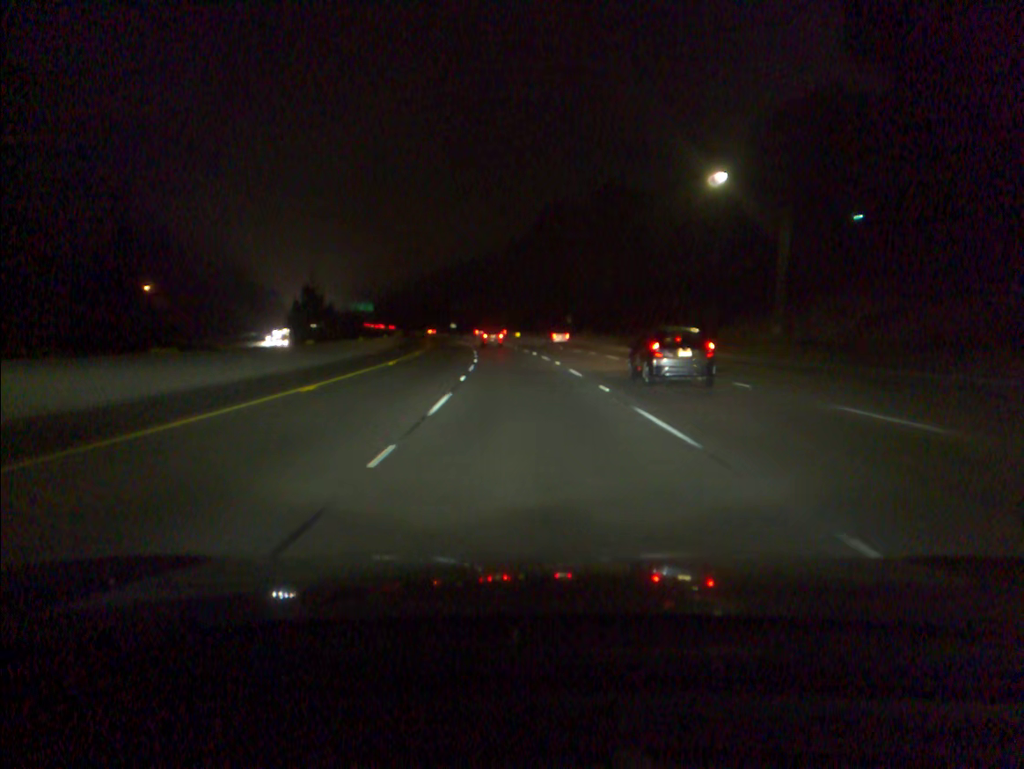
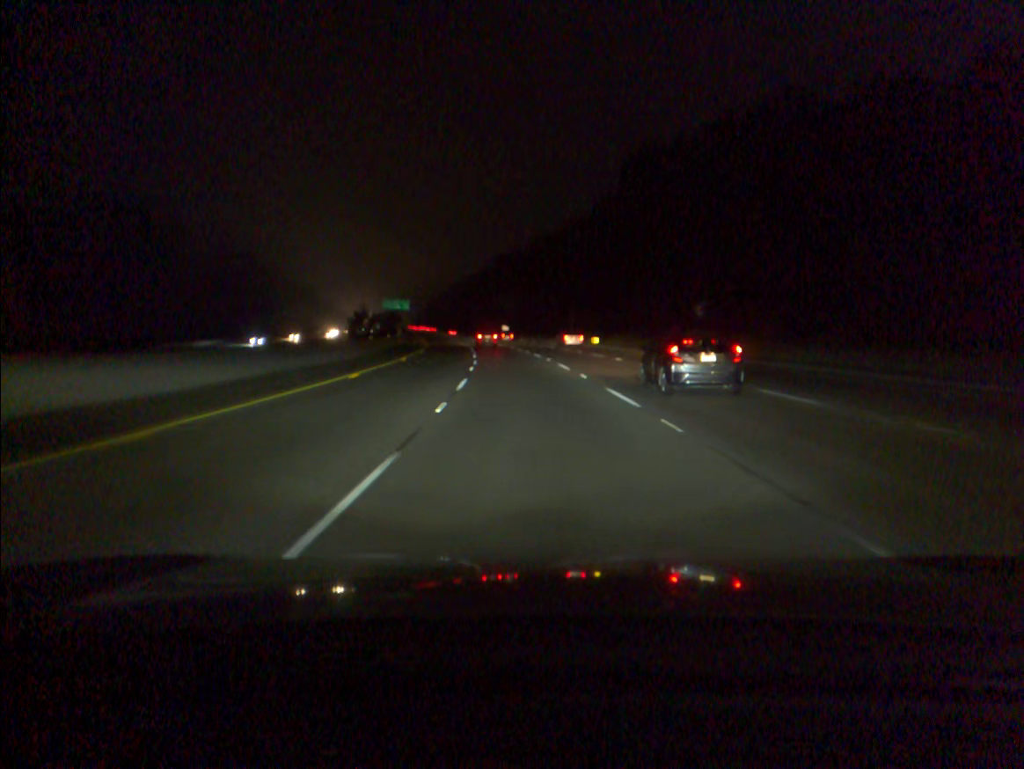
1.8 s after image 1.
(-2.2, +52.9) m; -5°
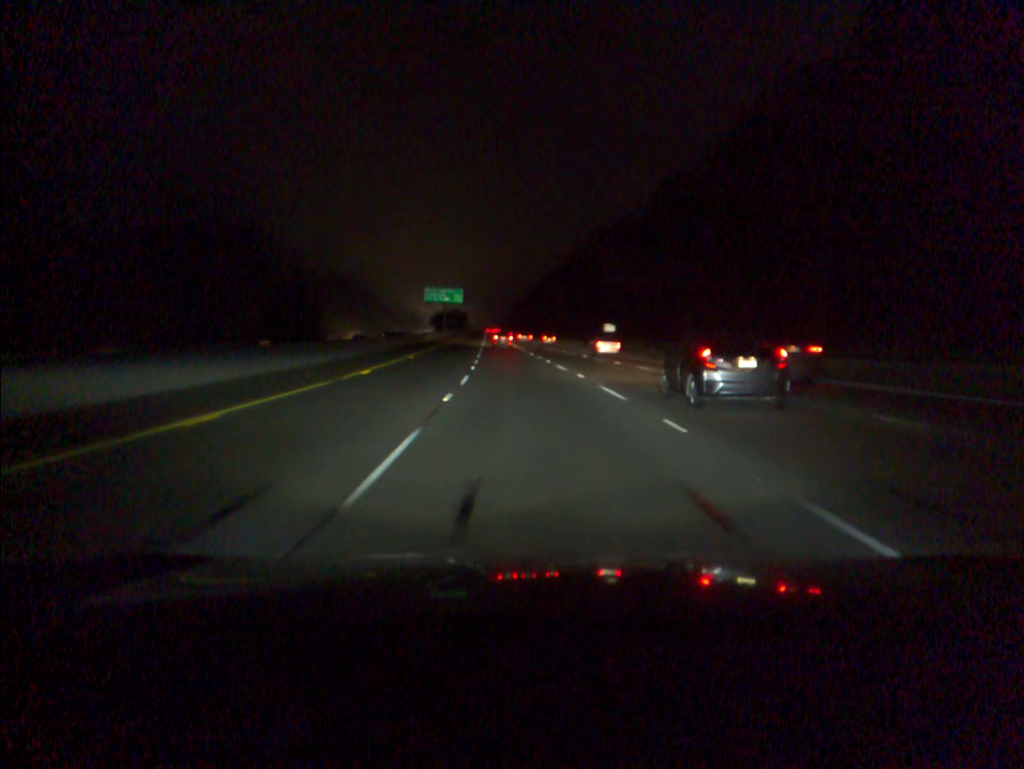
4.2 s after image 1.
(-4.0, +70.8) m; -6°
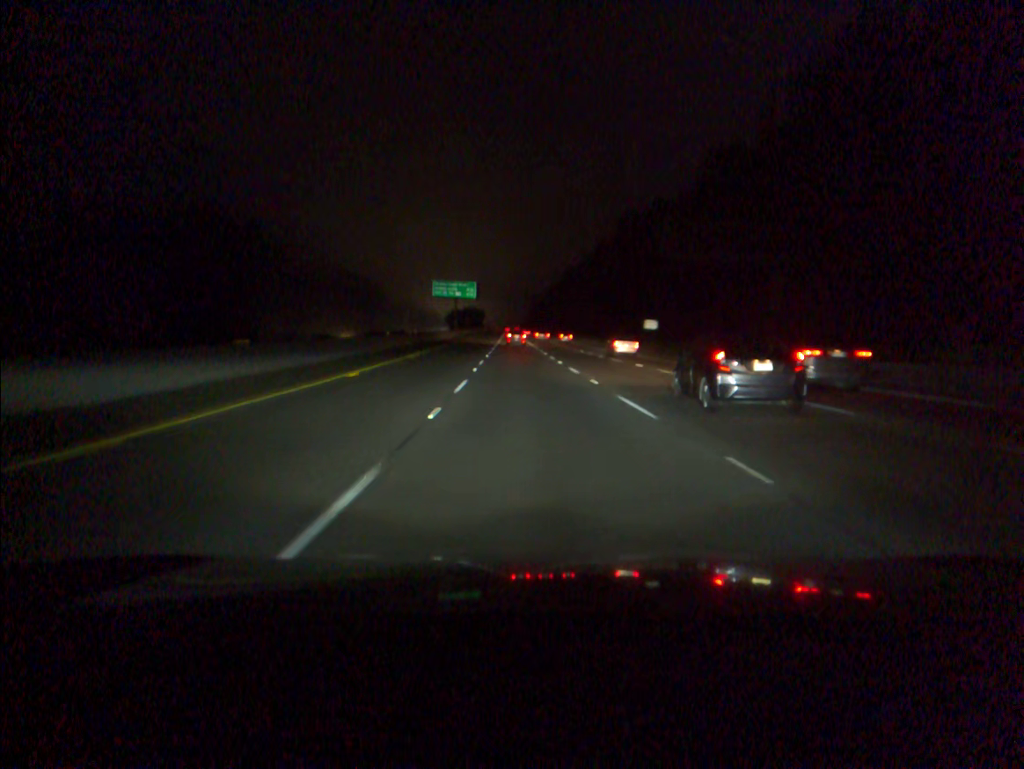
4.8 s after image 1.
(-0.2, +17.7) m; -2°
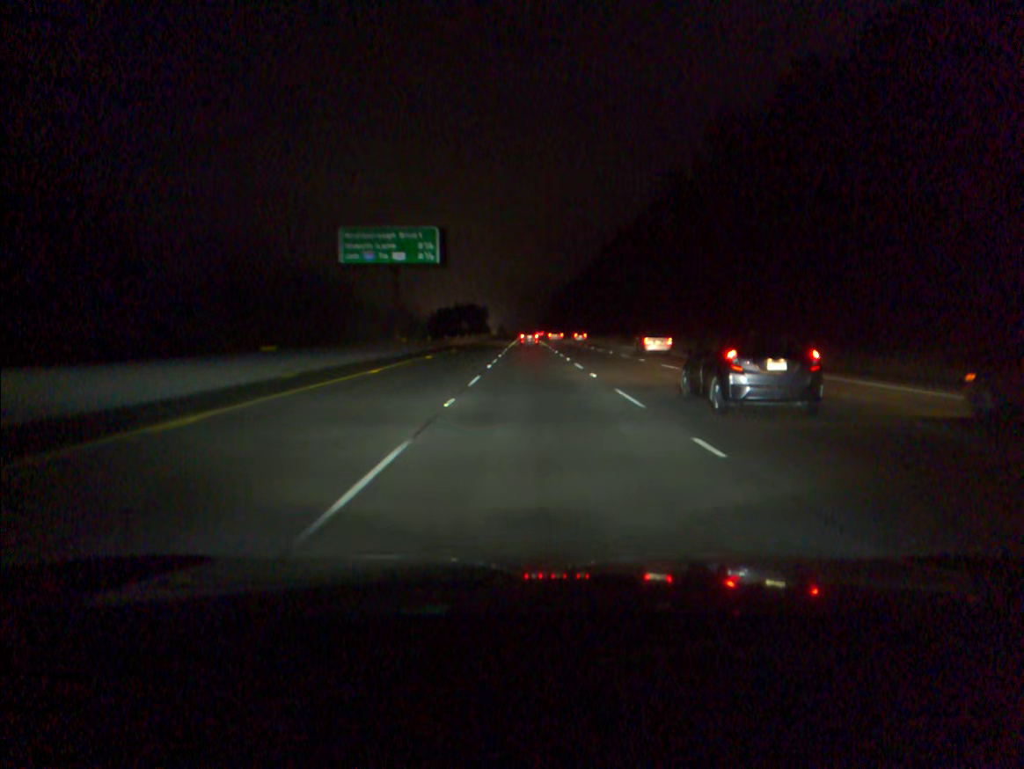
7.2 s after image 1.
(-1.5, +71.0) m; -1°
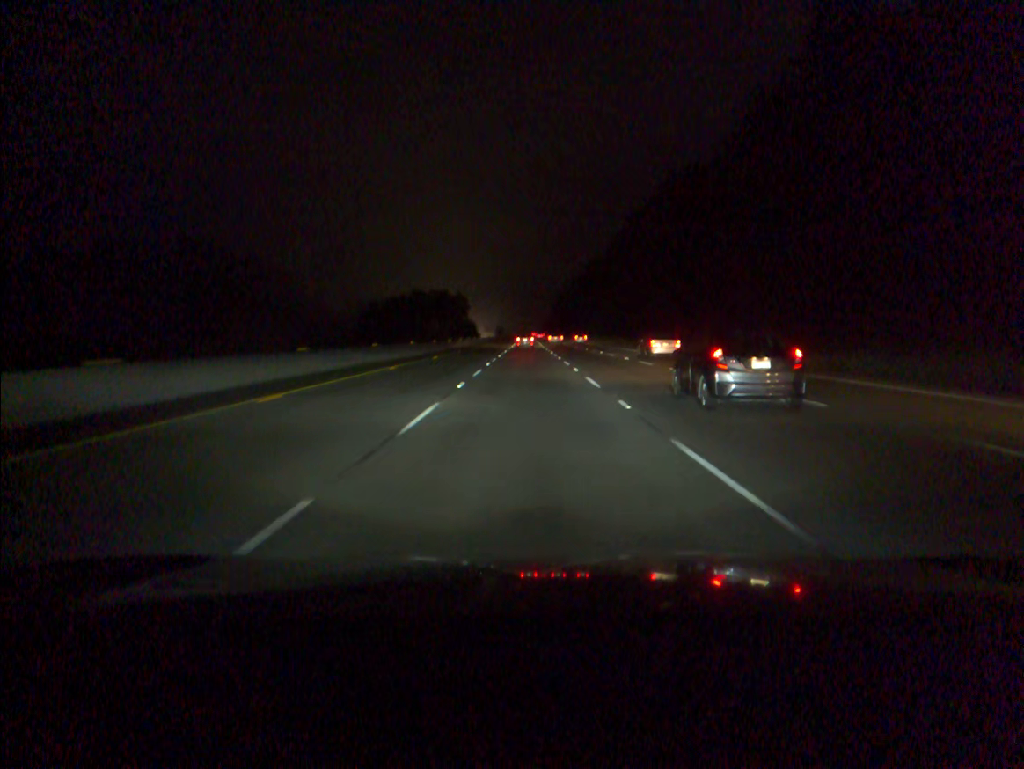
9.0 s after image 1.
(0.0, +53.3) m; 0°
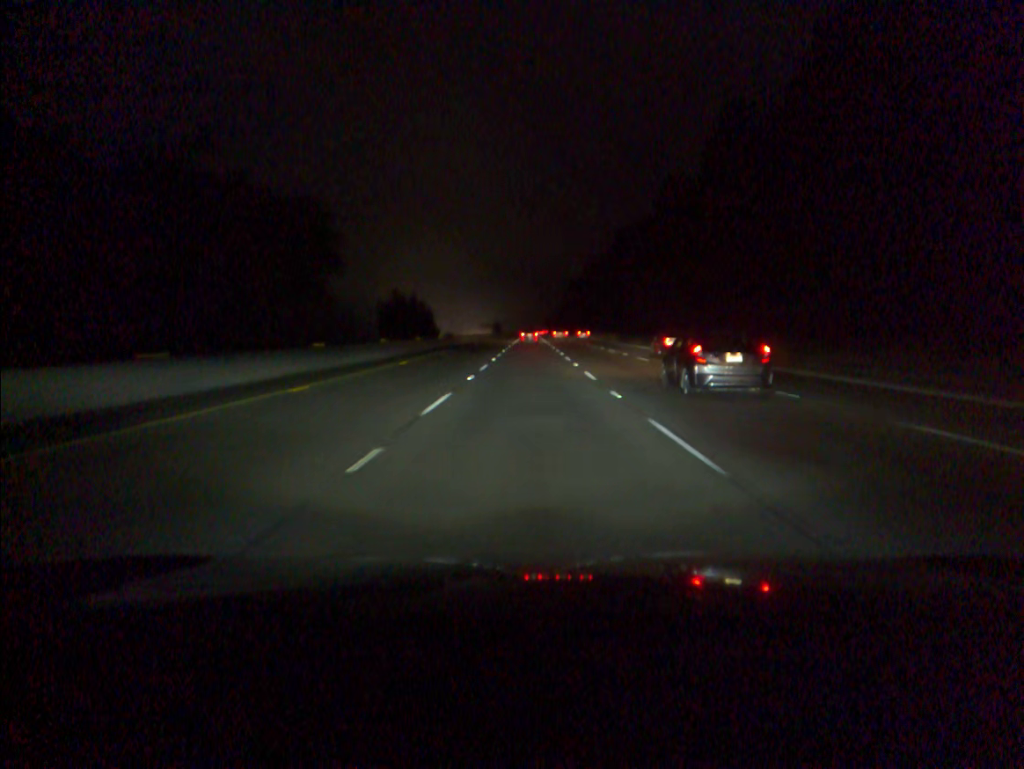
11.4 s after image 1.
(-0.3, +71.0) m; 0°
